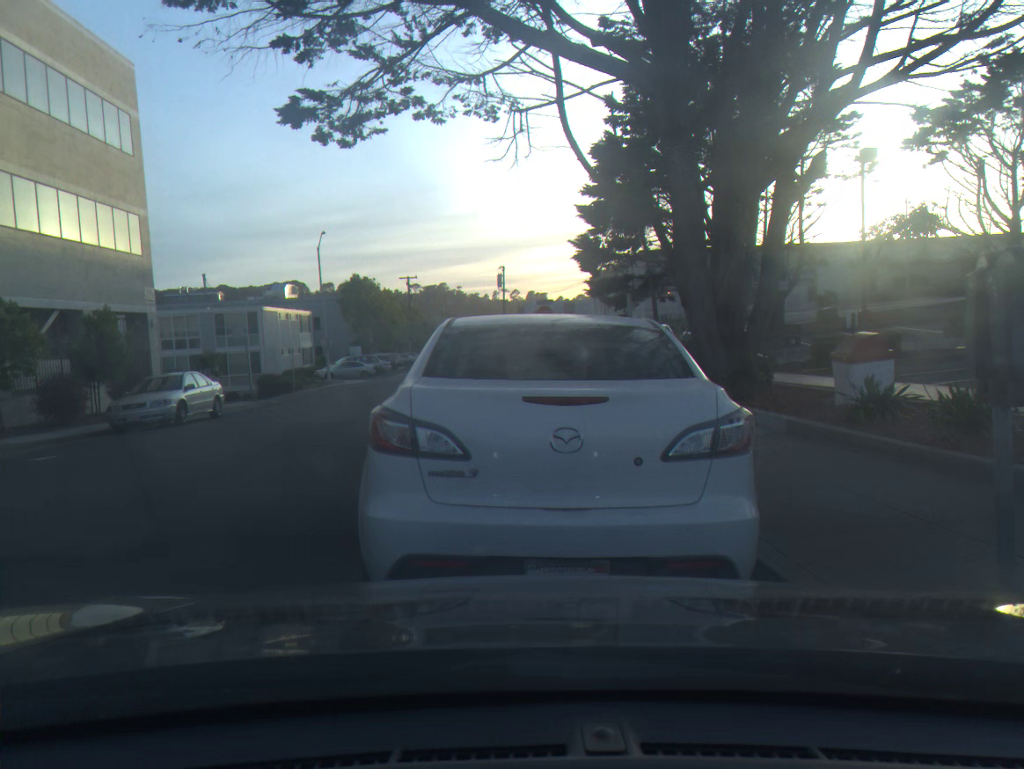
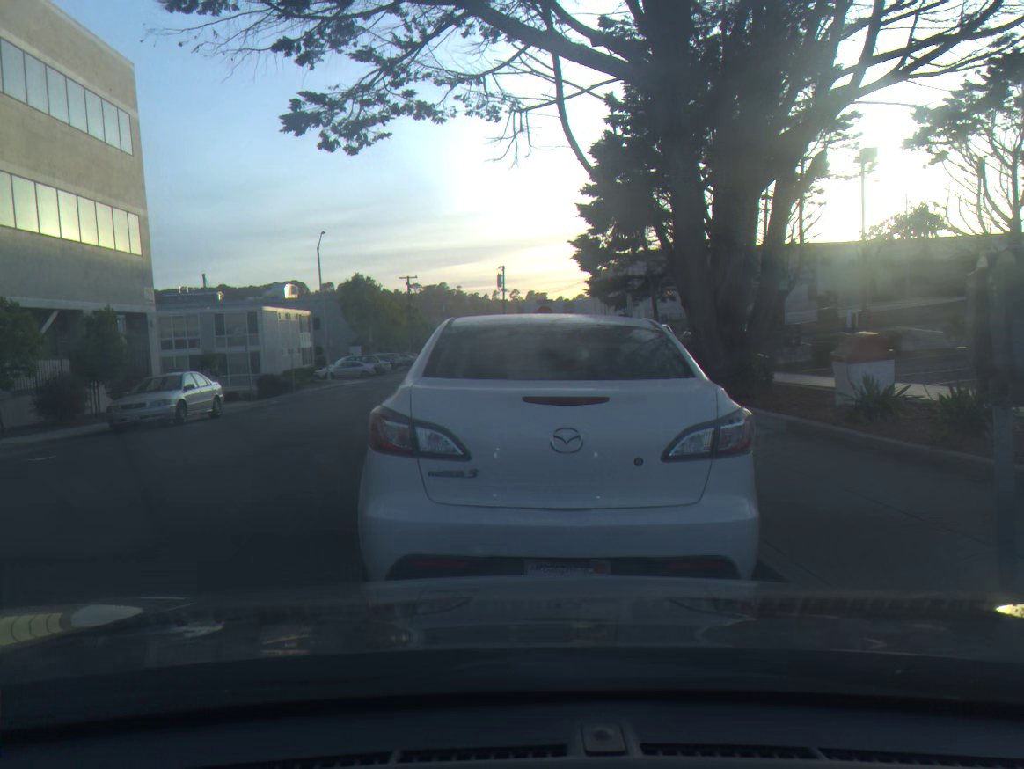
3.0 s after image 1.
(0.0, 0.0) m; 0°
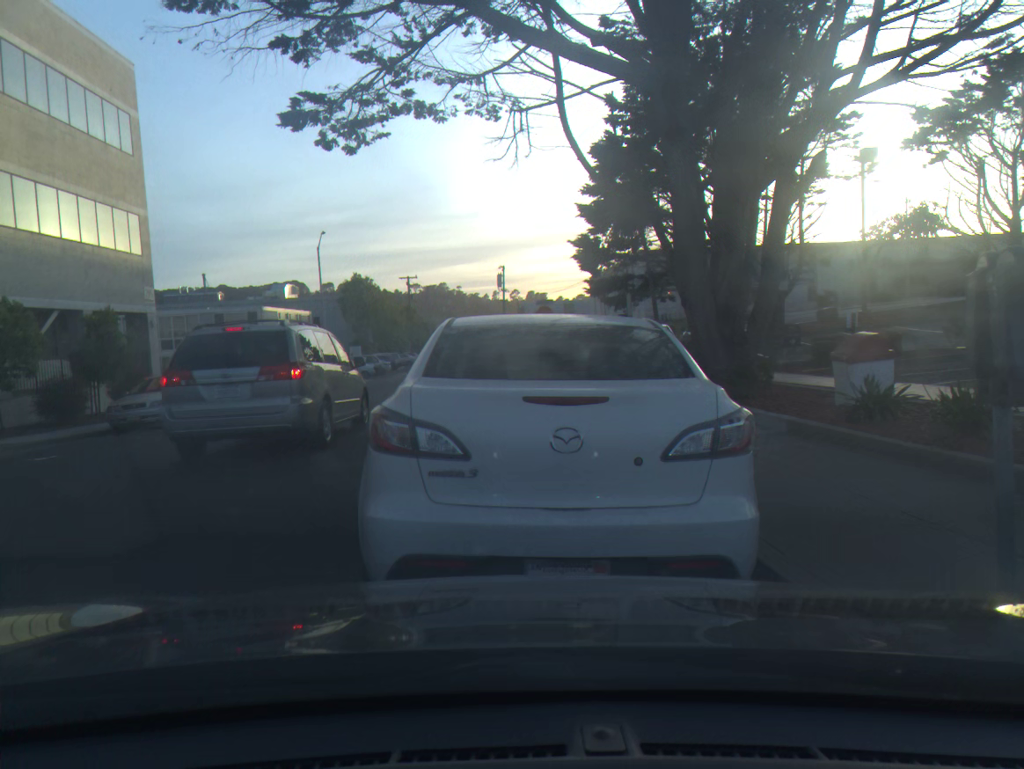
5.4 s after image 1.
(0.0, 0.0) m; 0°
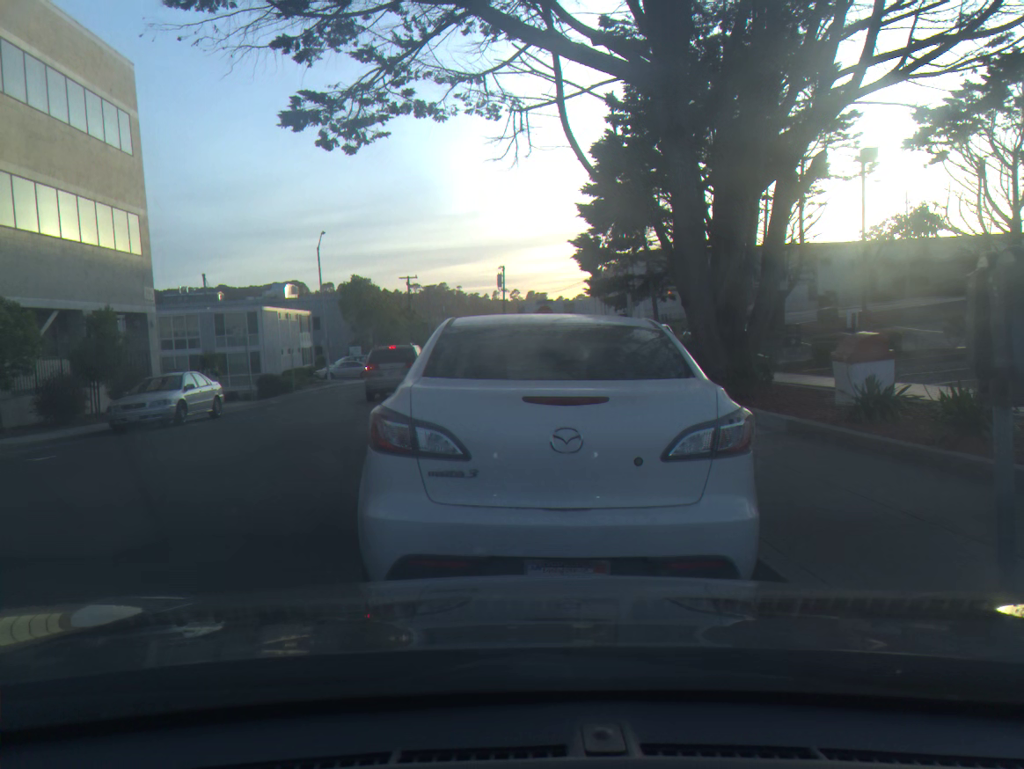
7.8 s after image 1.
(0.0, 0.0) m; 0°
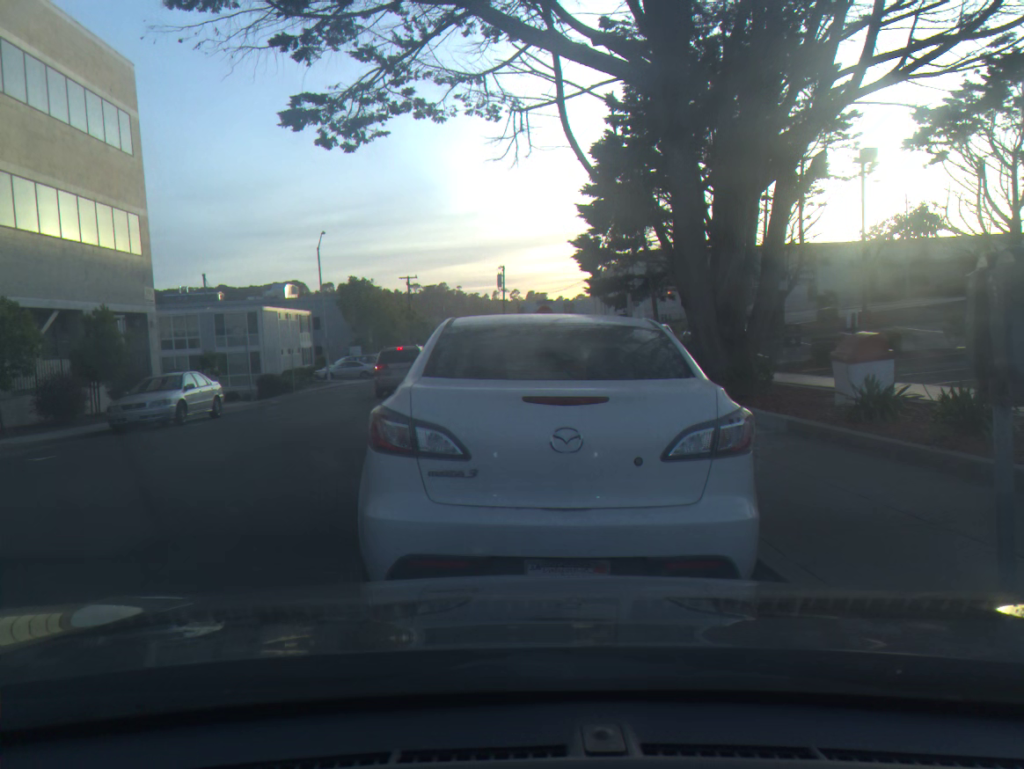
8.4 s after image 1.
(0.0, 0.0) m; 0°
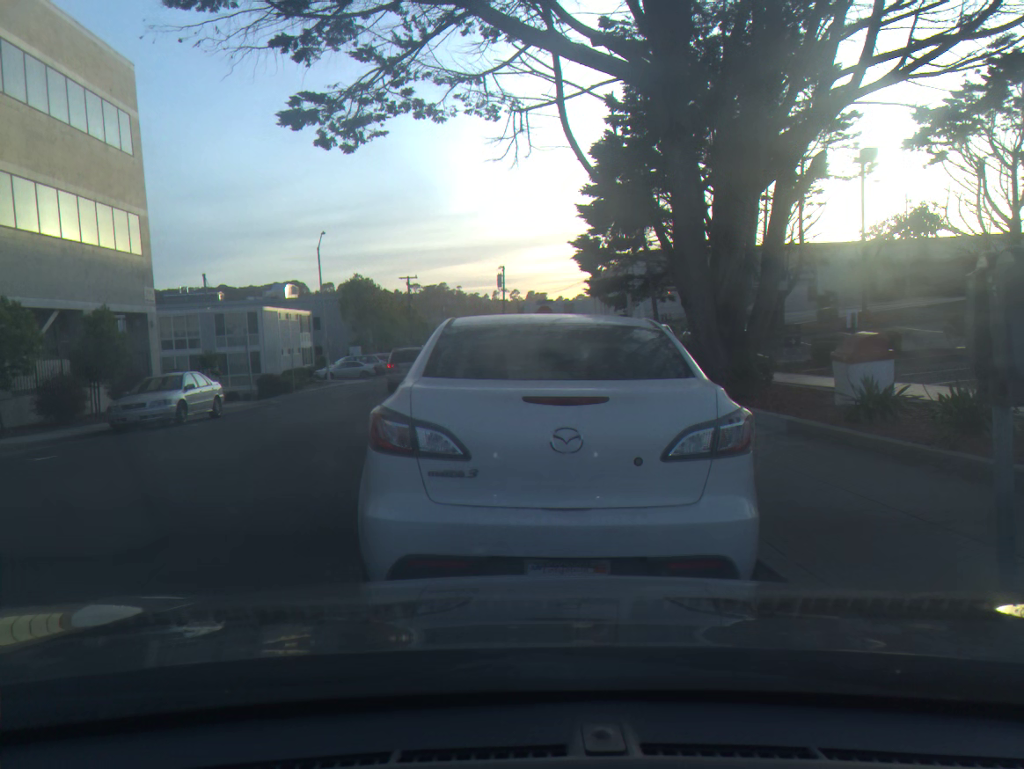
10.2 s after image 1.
(0.0, 0.0) m; 0°
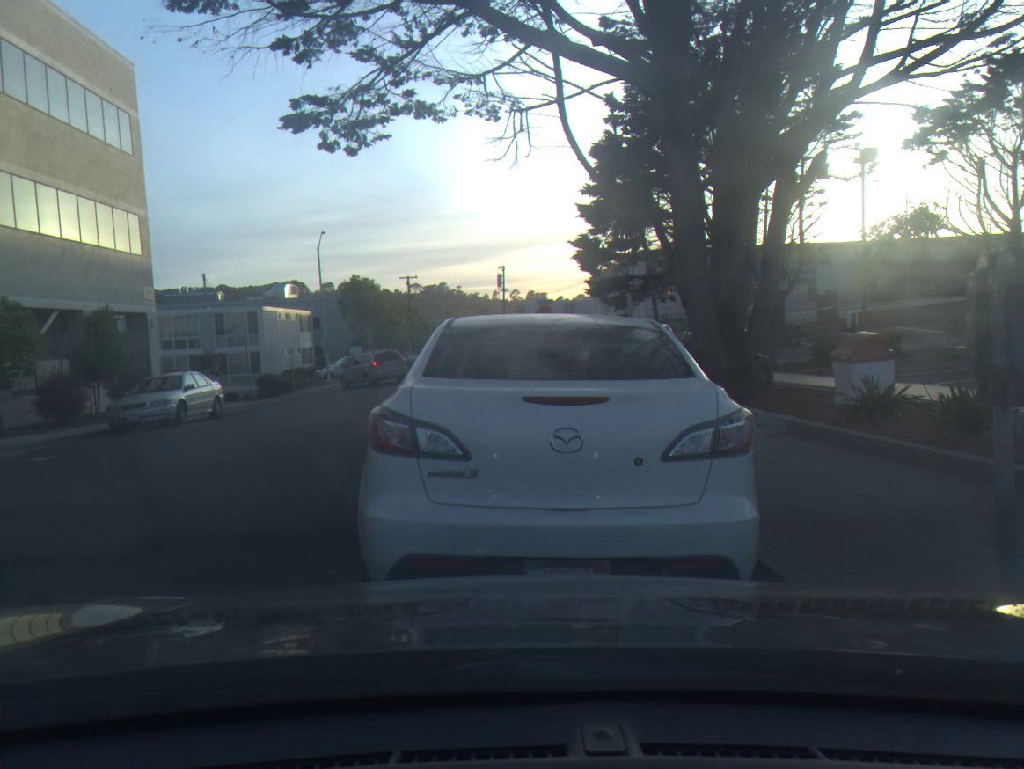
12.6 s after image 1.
(0.0, 0.0) m; 0°
